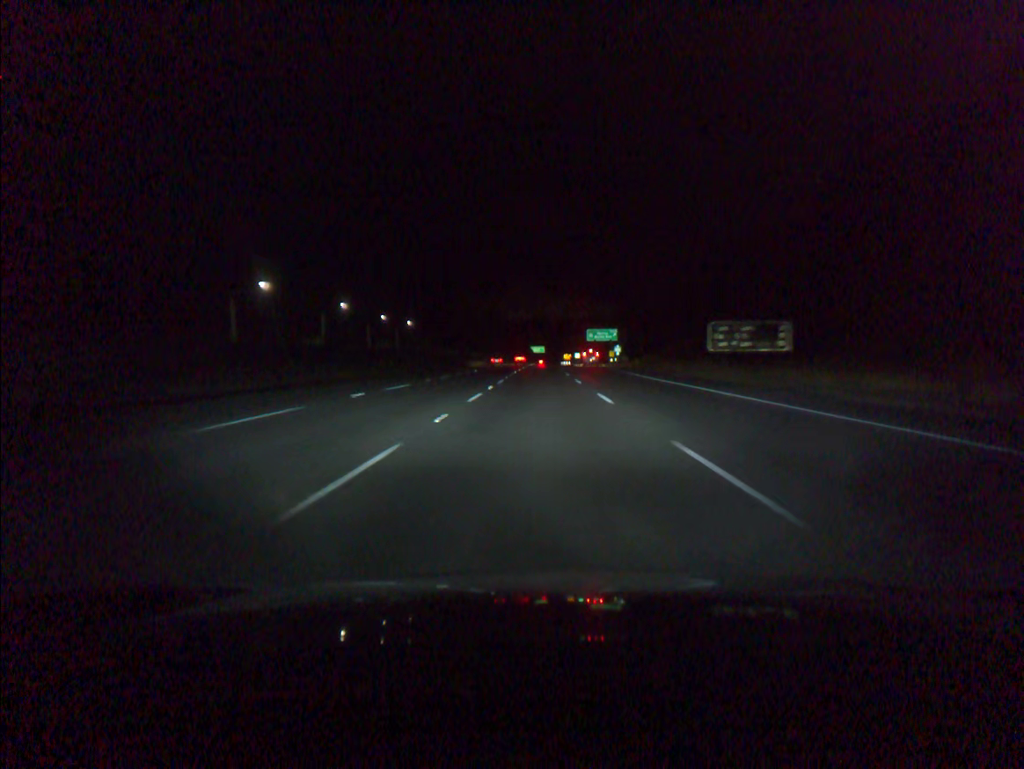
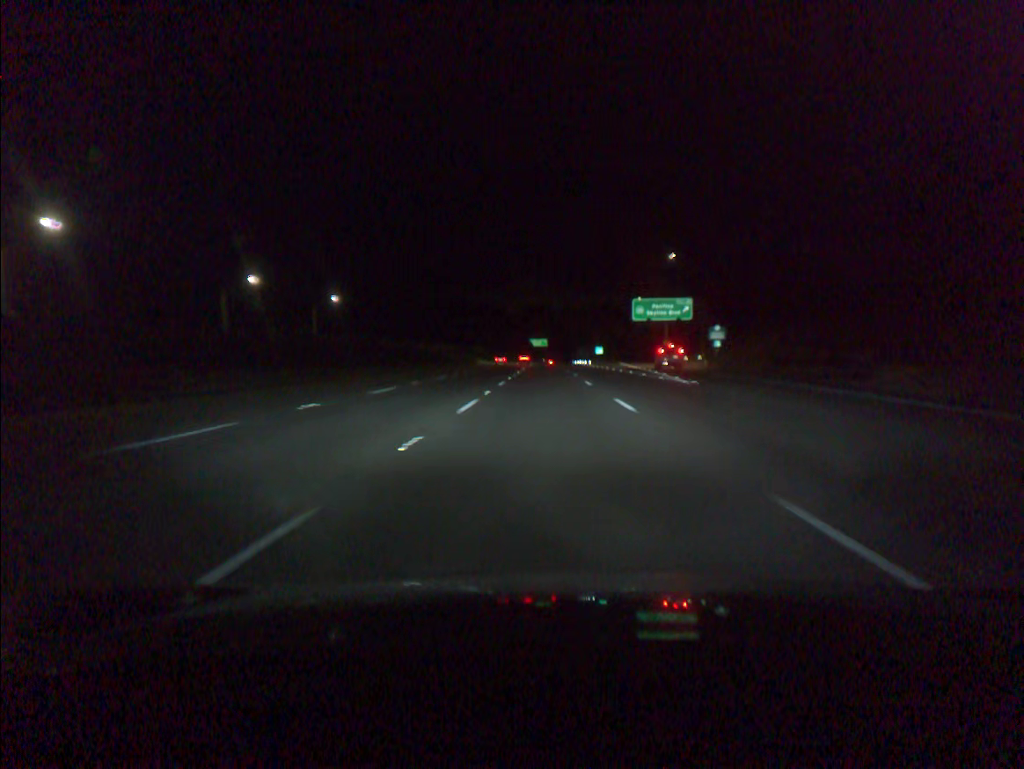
(-0.3, +92.1) m; 0°
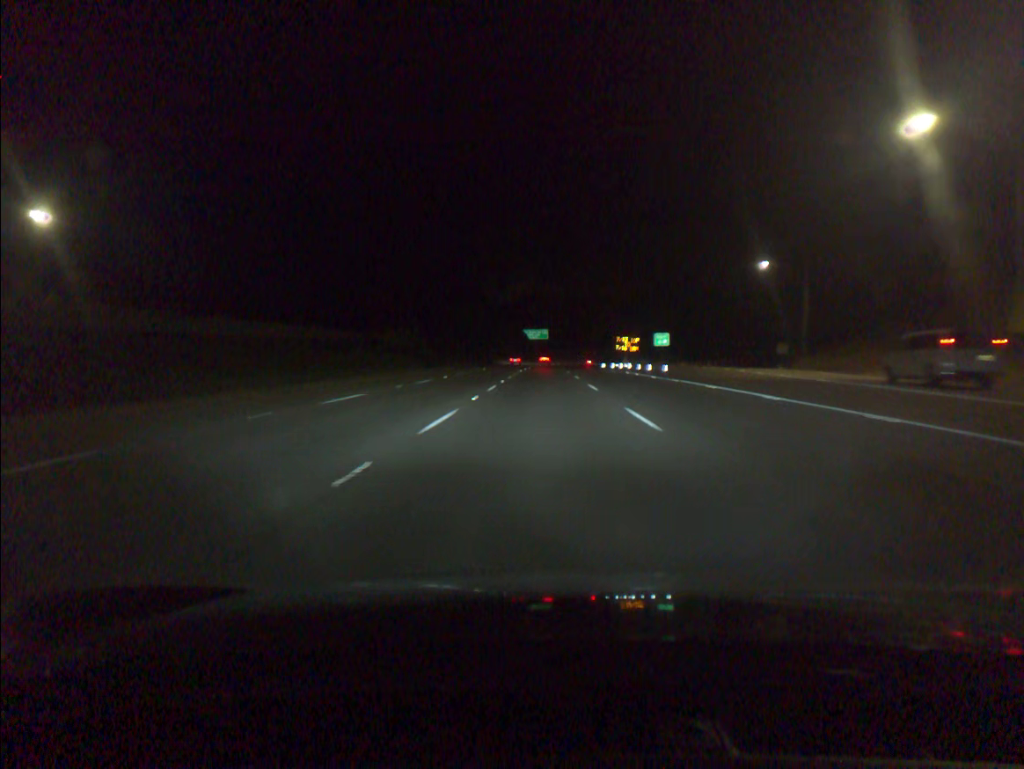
(+0.5, +91.8) m; 0°
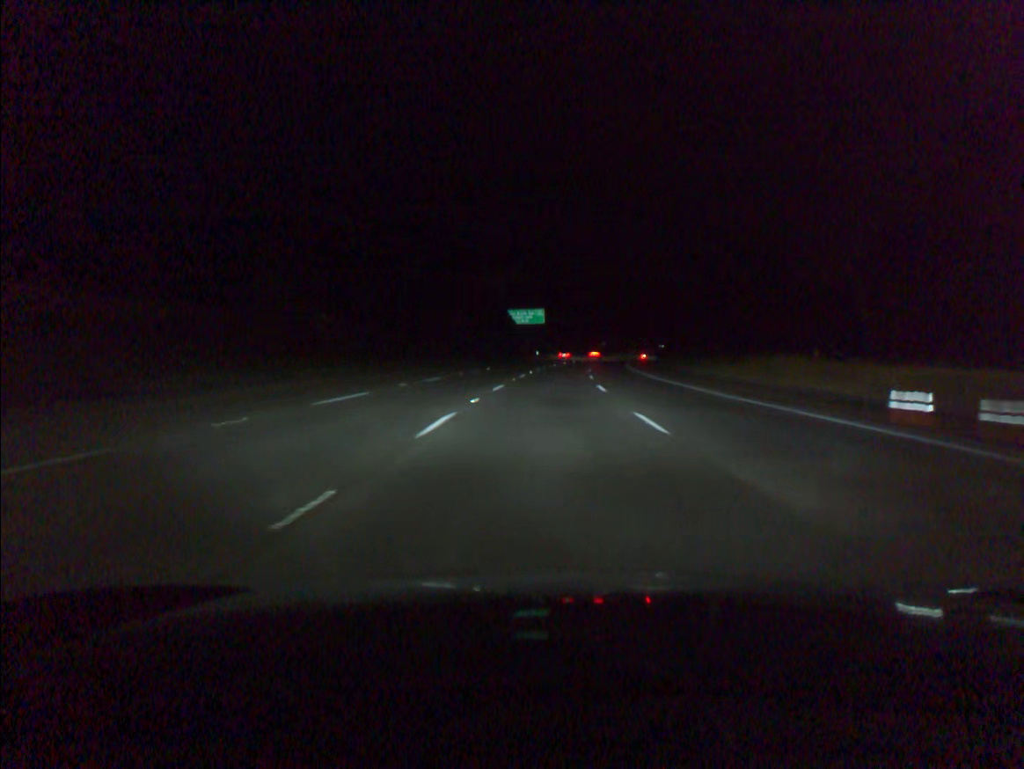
(+0.1, +73.5) m; 0°
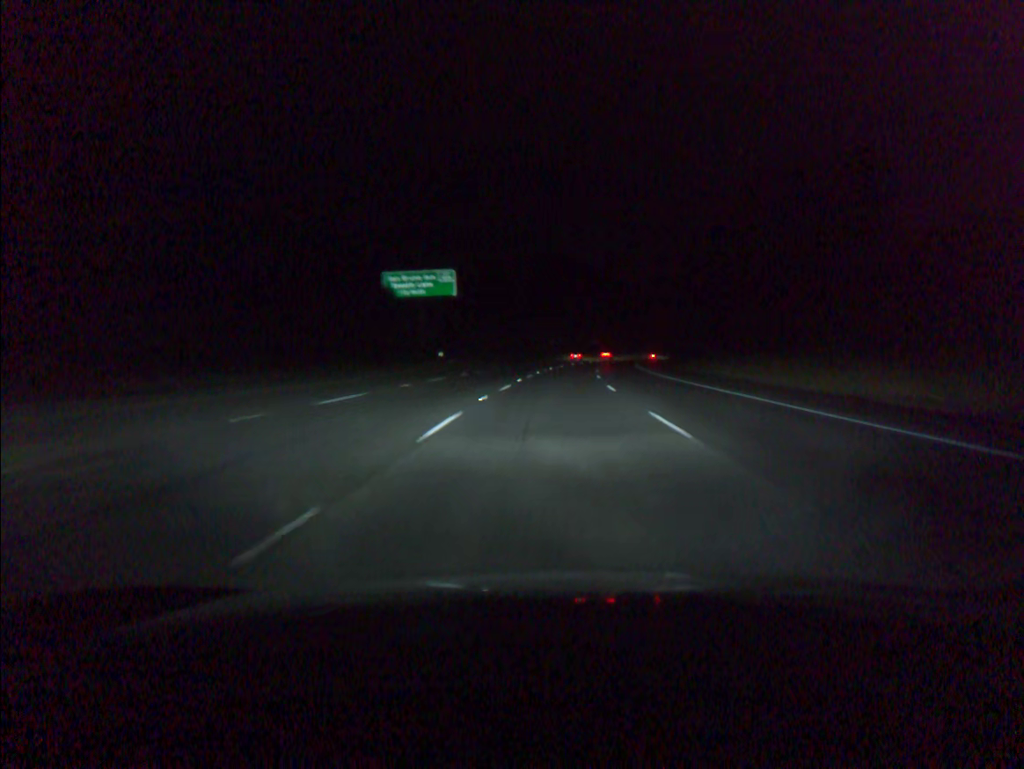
(+2.5, +73.6) m; +5°
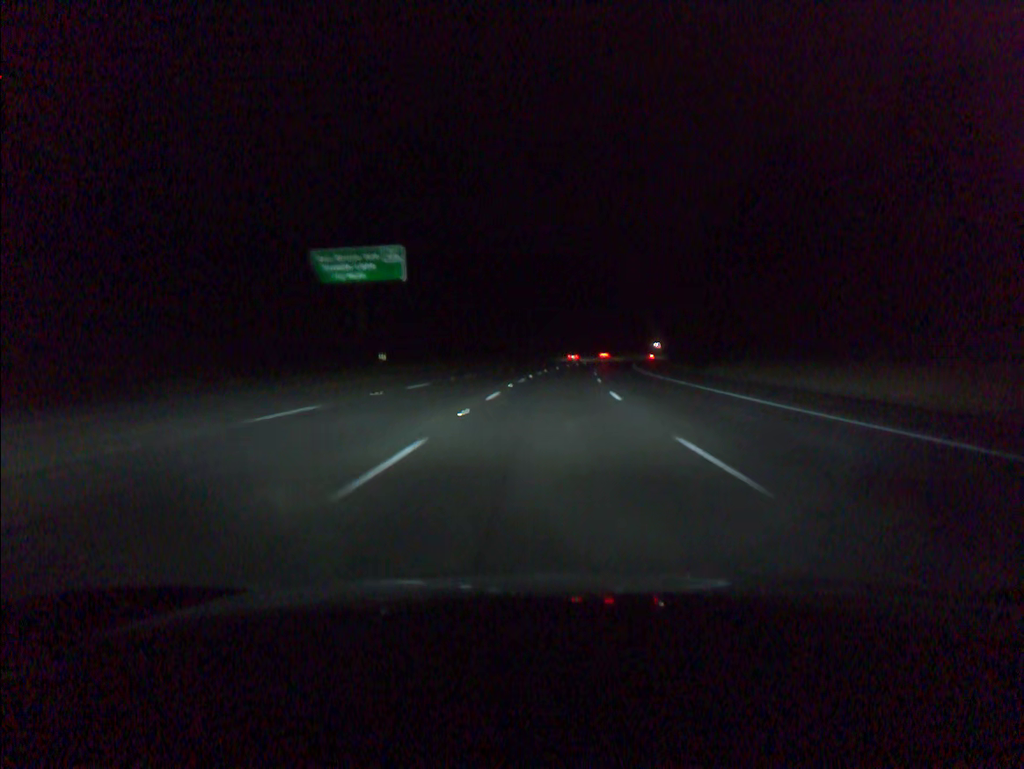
(+0.2, +18.4) m; +2°
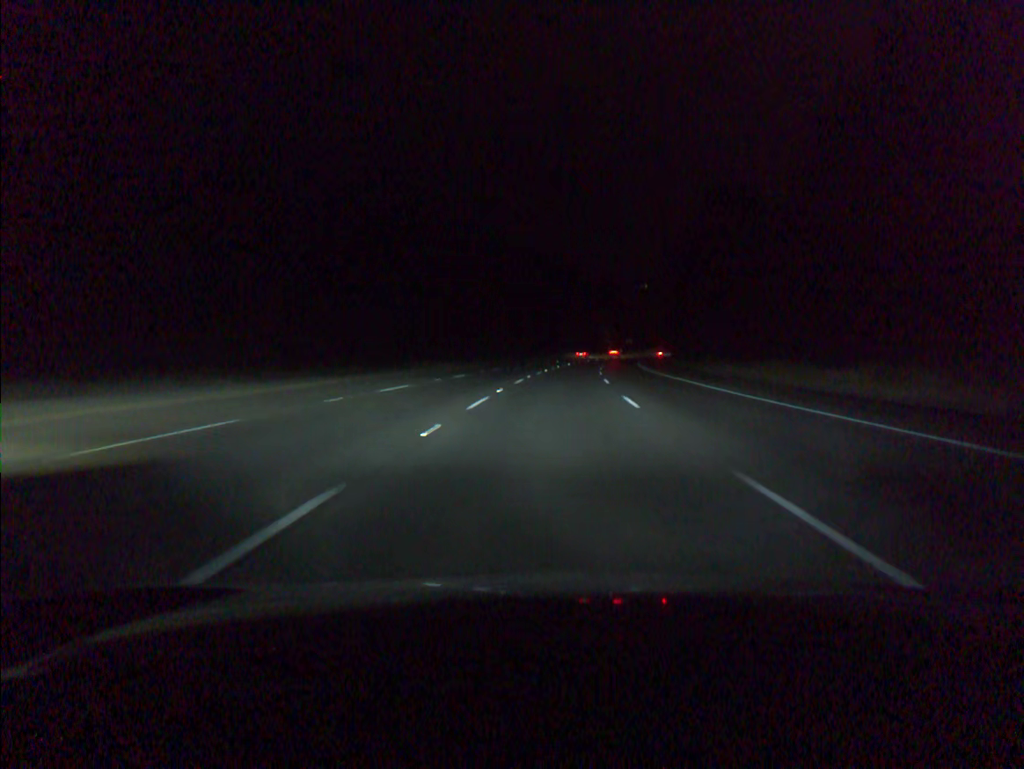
(+5.0, +92.0) m; +6°
